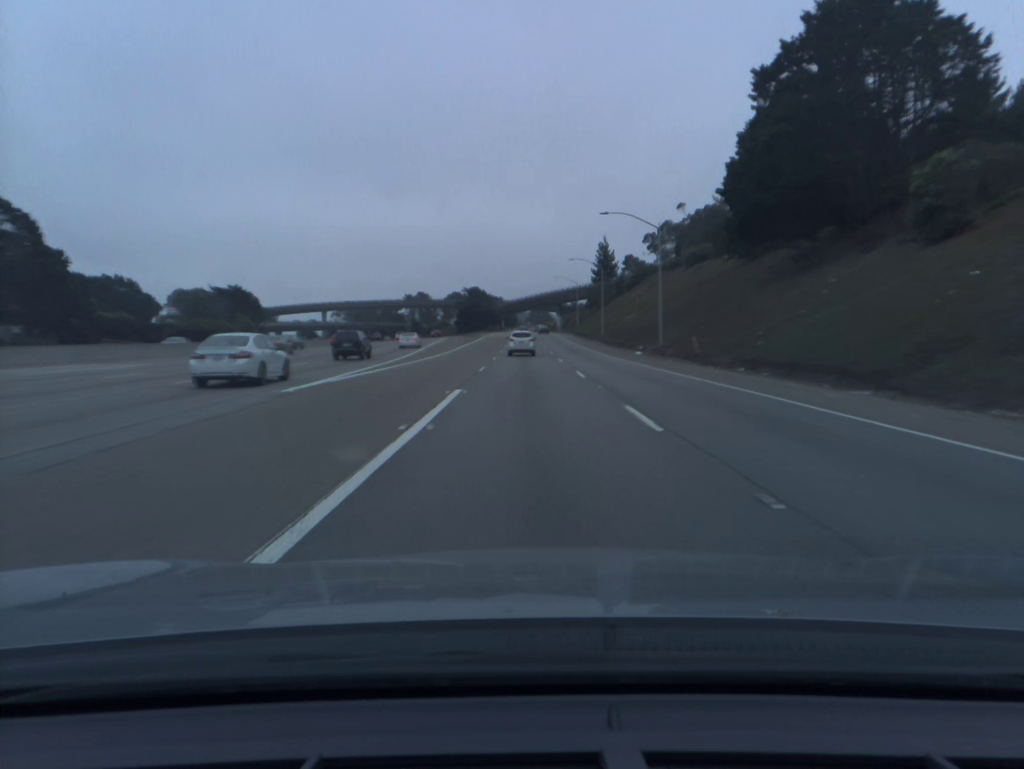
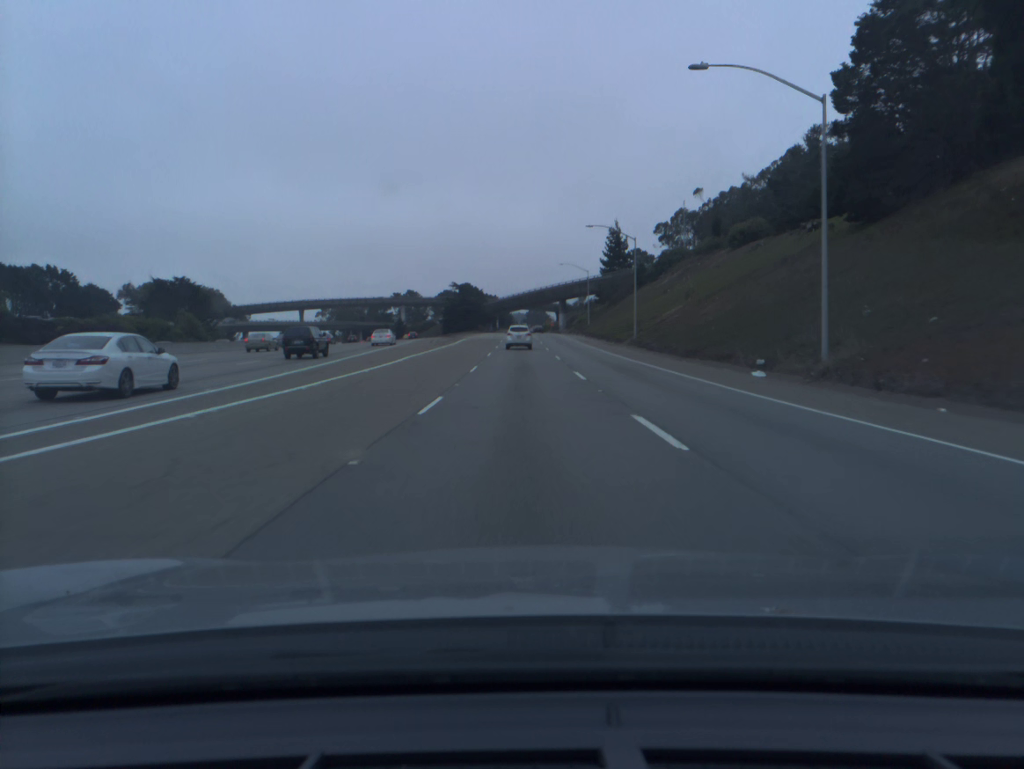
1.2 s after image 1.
(+0.1, +31.5) m; 0°
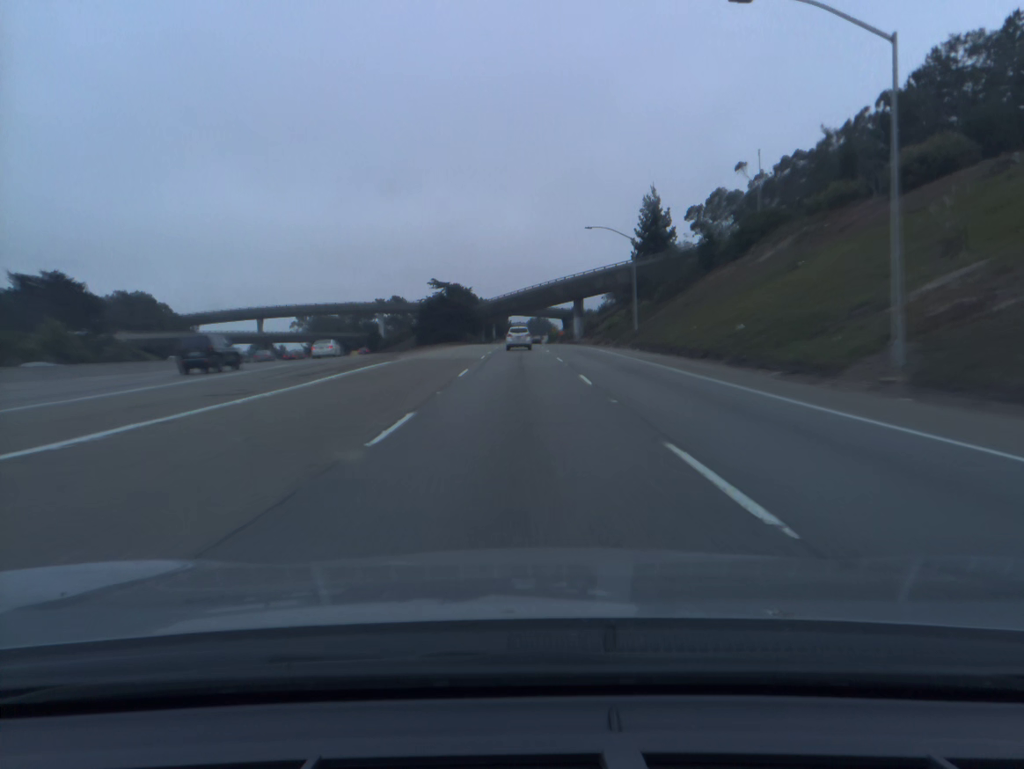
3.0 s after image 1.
(+0.1, +47.8) m; 0°
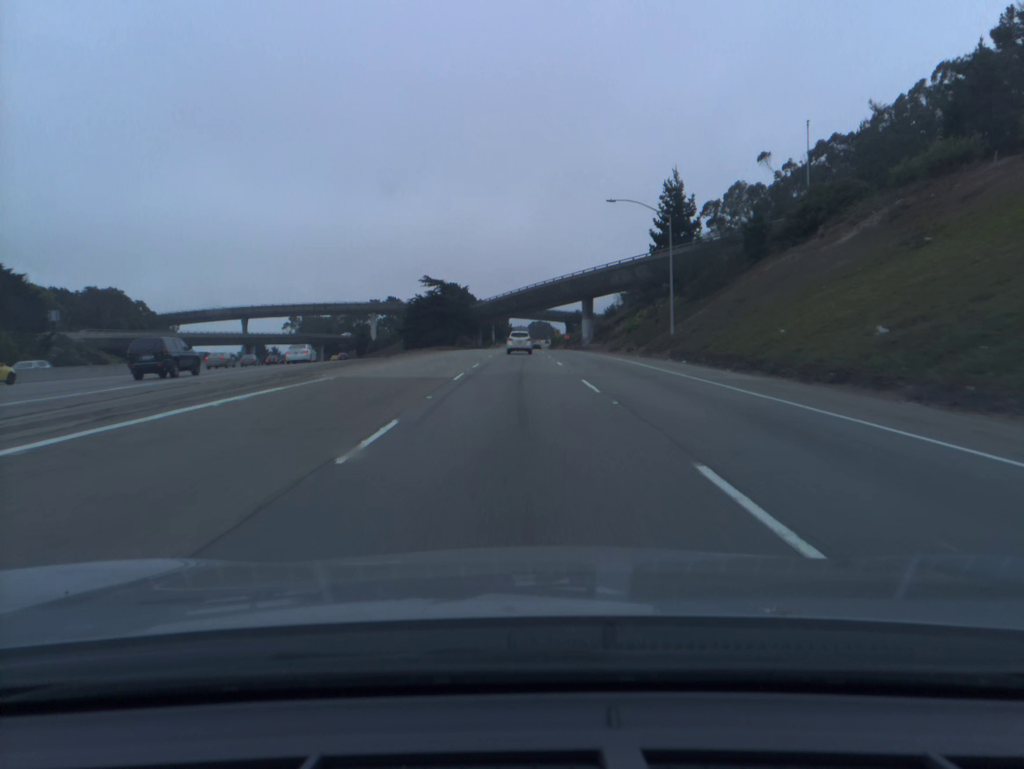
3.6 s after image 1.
(0.0, +16.1) m; 0°
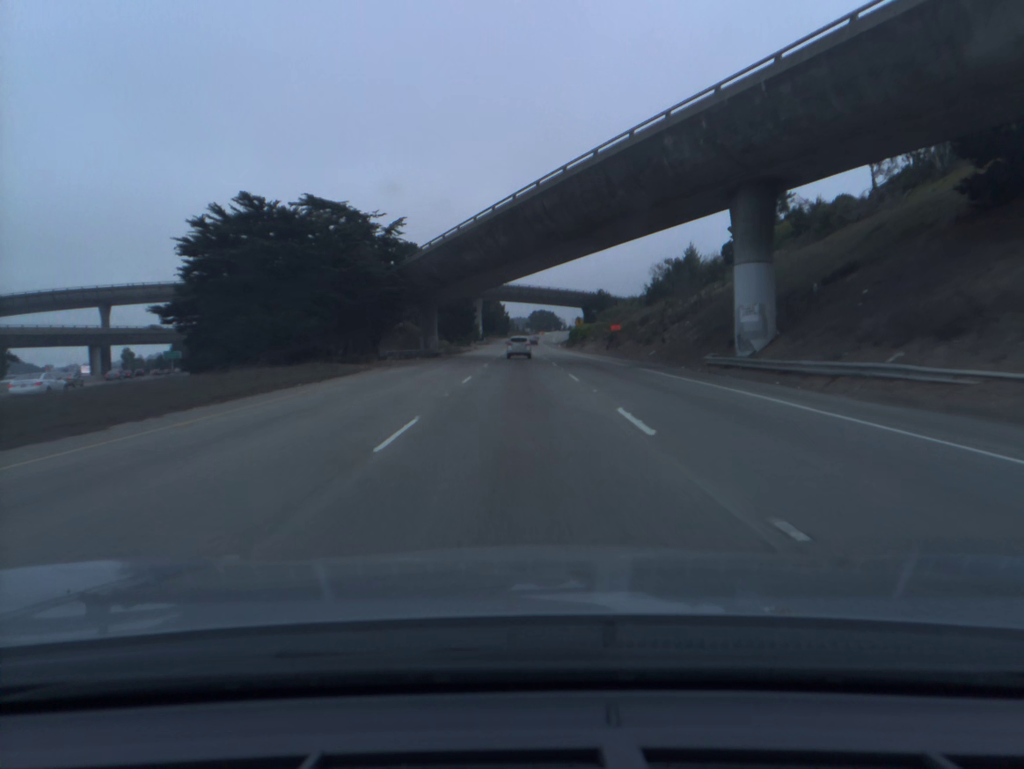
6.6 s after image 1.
(-0.1, +81.2) m; 0°
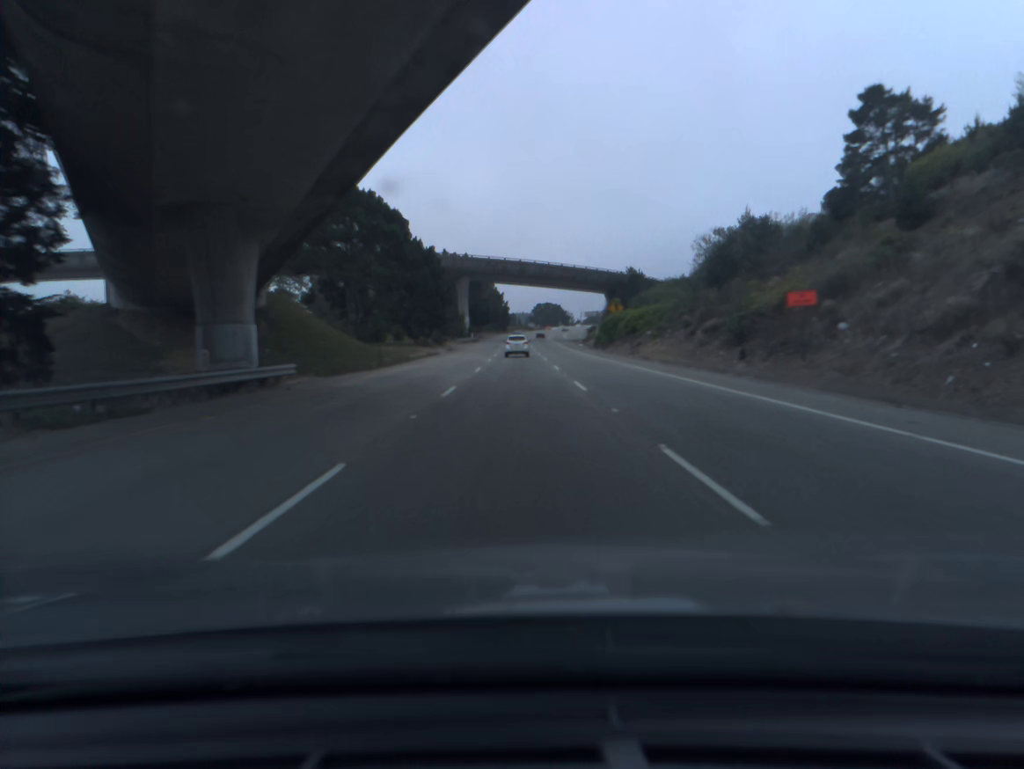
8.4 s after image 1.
(-0.2, +49.4) m; 0°
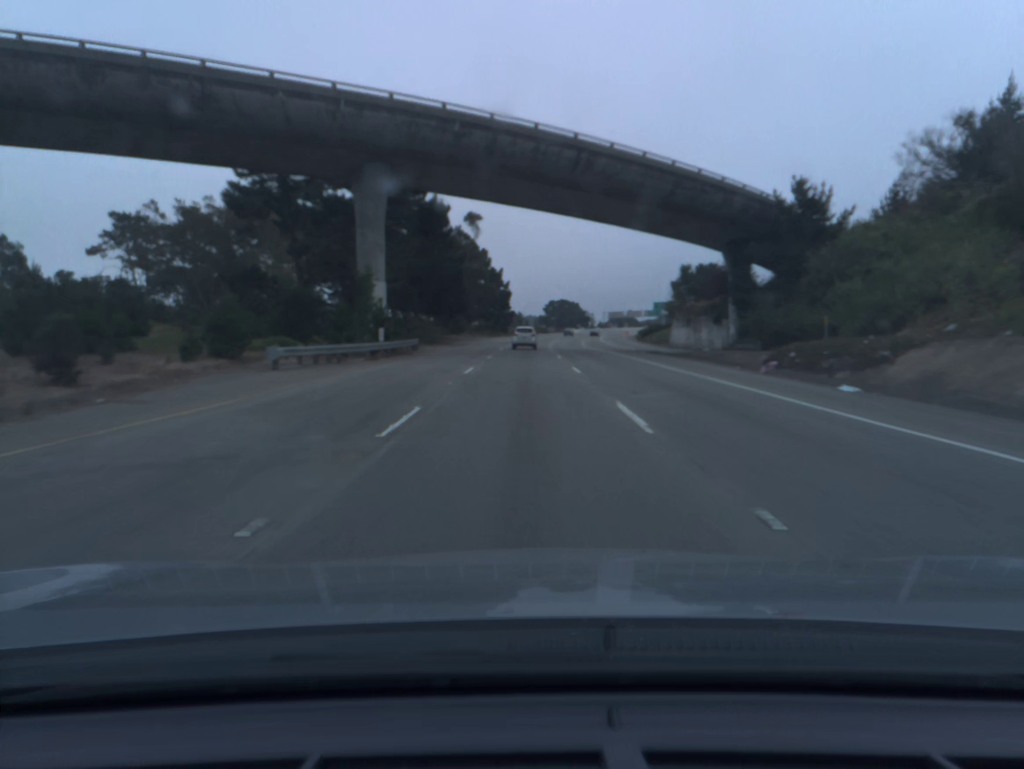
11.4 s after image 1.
(-0.3, +82.8) m; 0°
